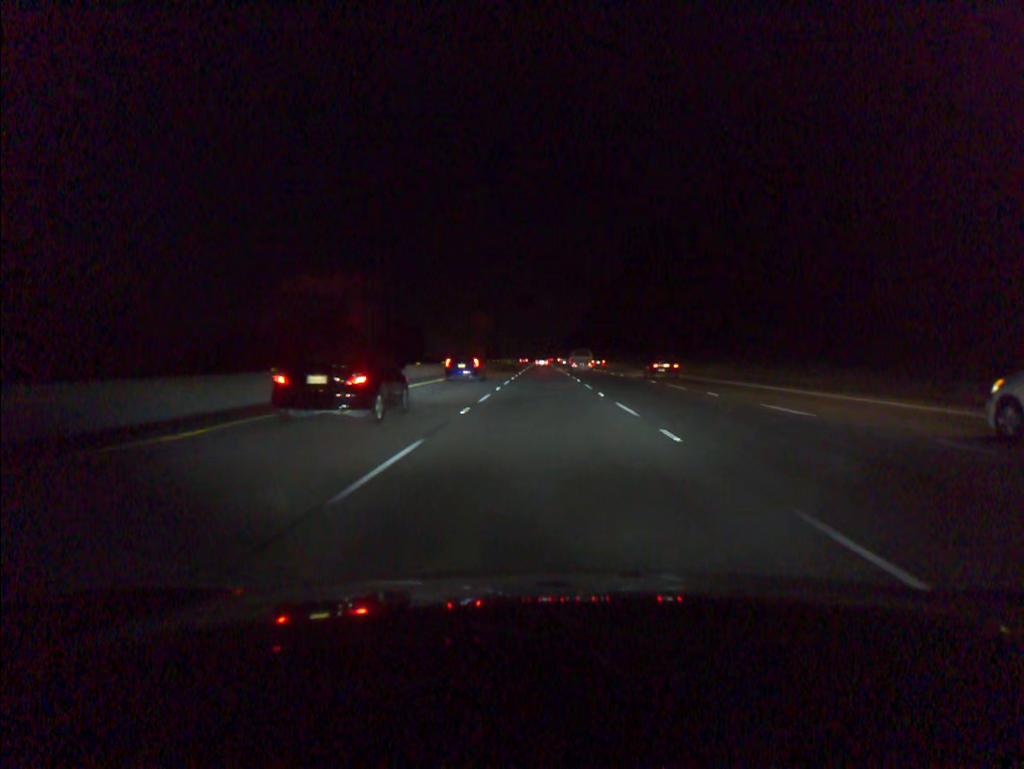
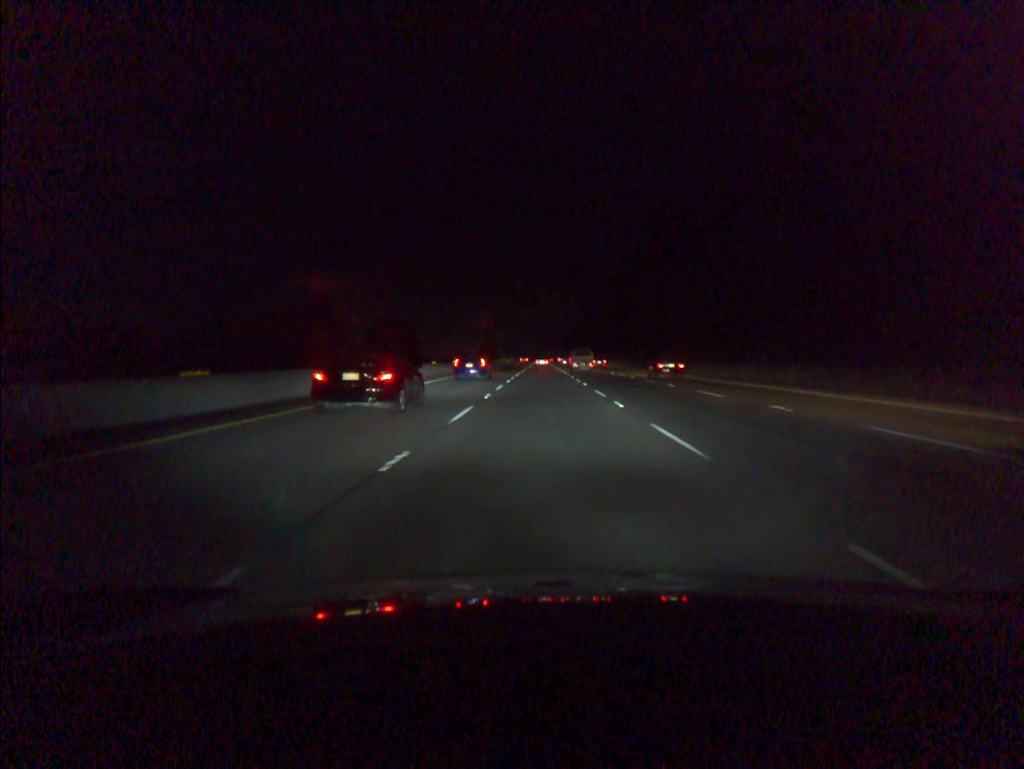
(0.0, +21.3) m; 0°
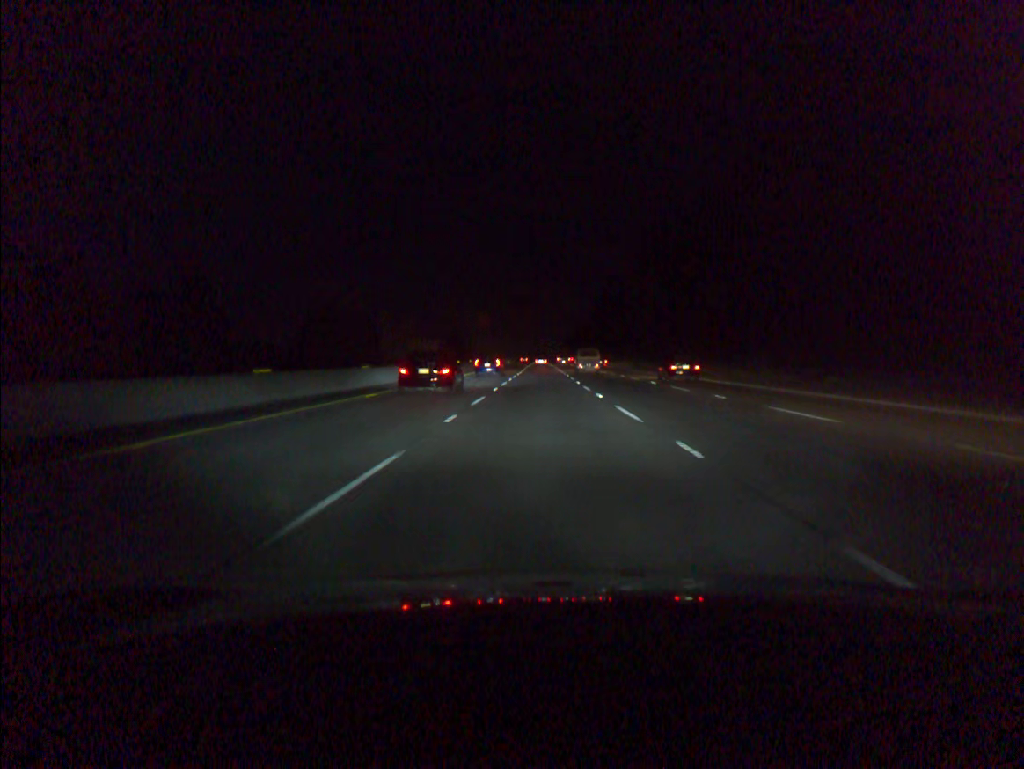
(+0.1, +82.4) m; 0°
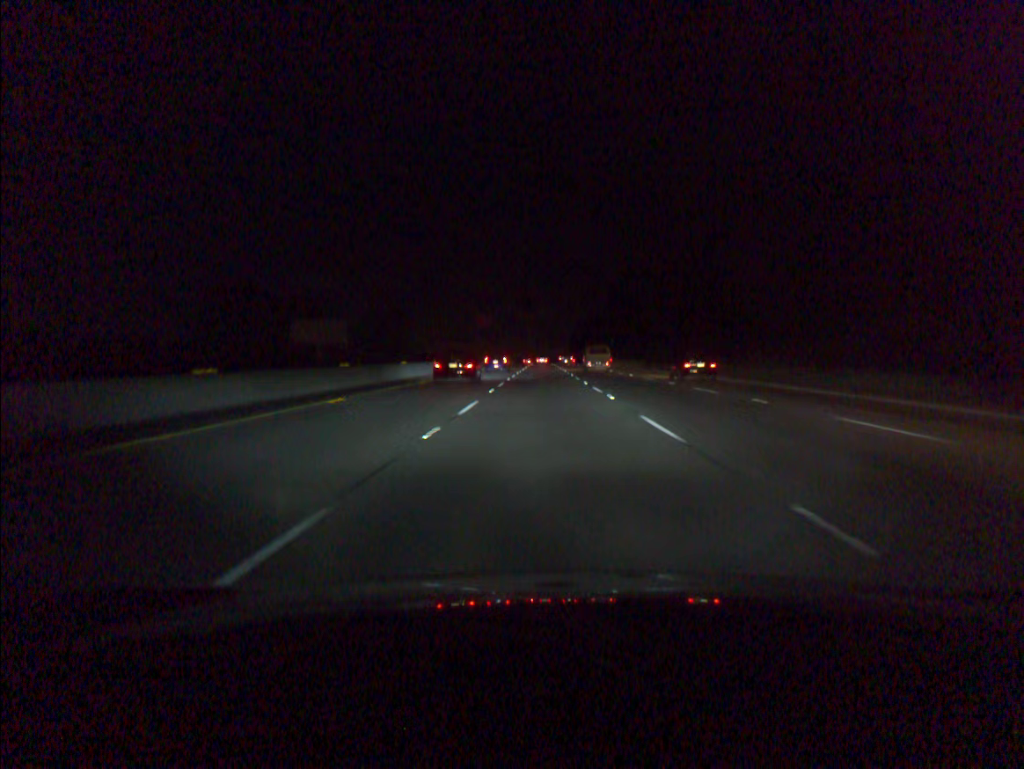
(-0.1, +62.6) m; 0°
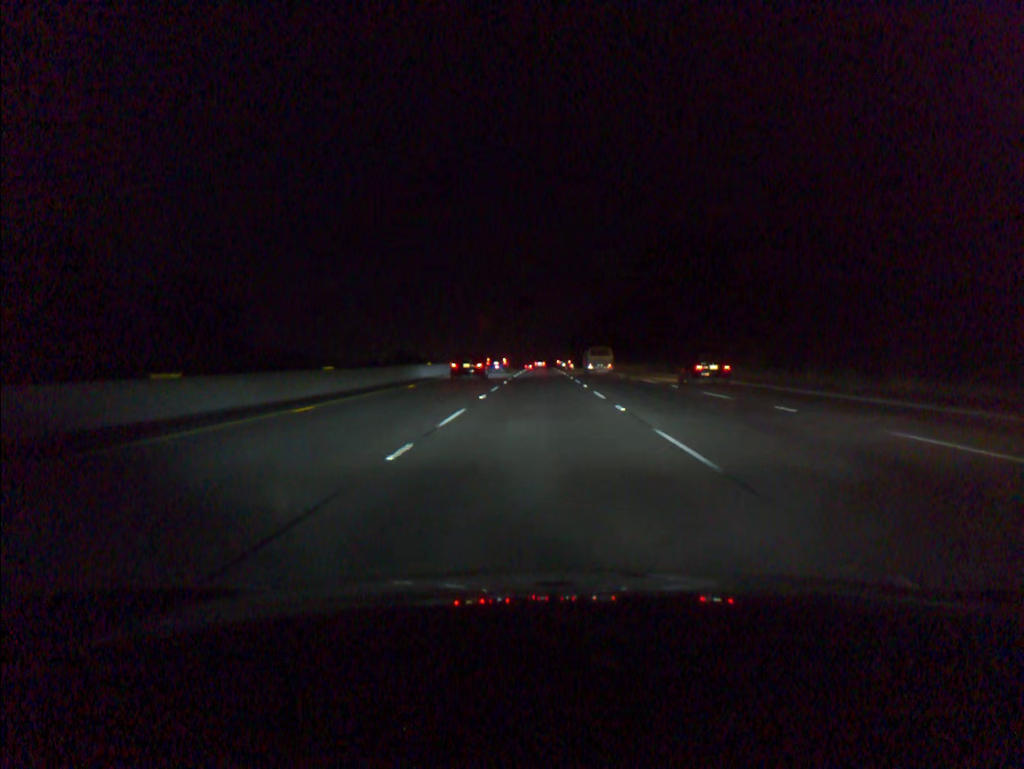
(0.0, +60.9) m; 0°
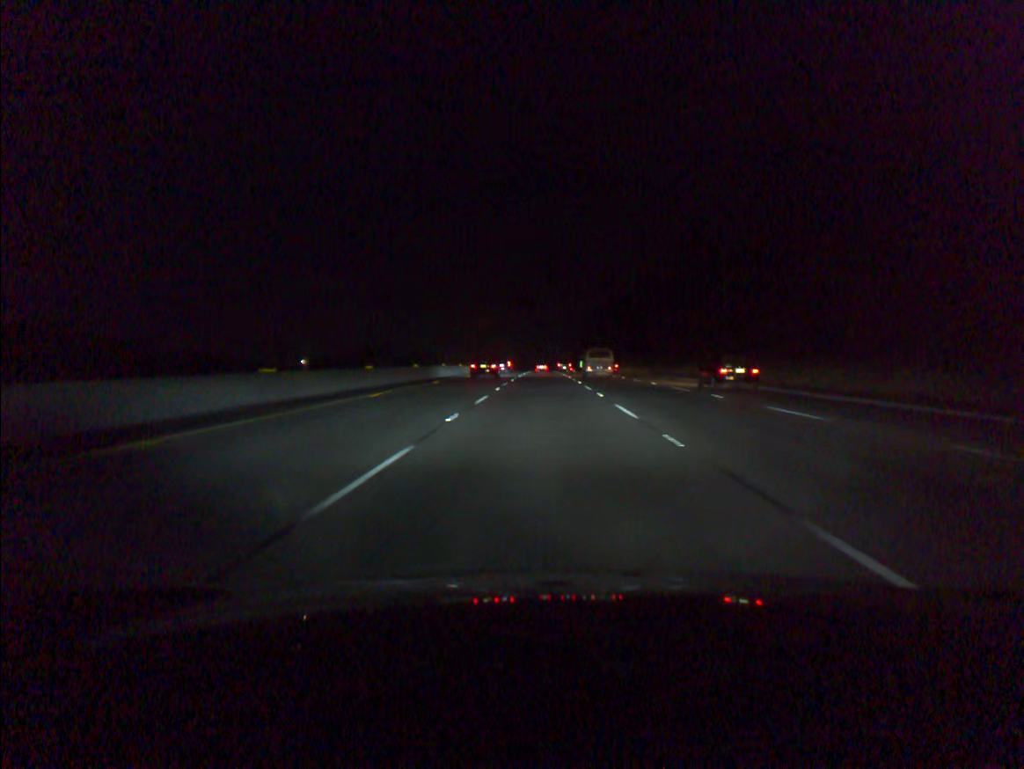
(-0.1, +80.6) m; 0°
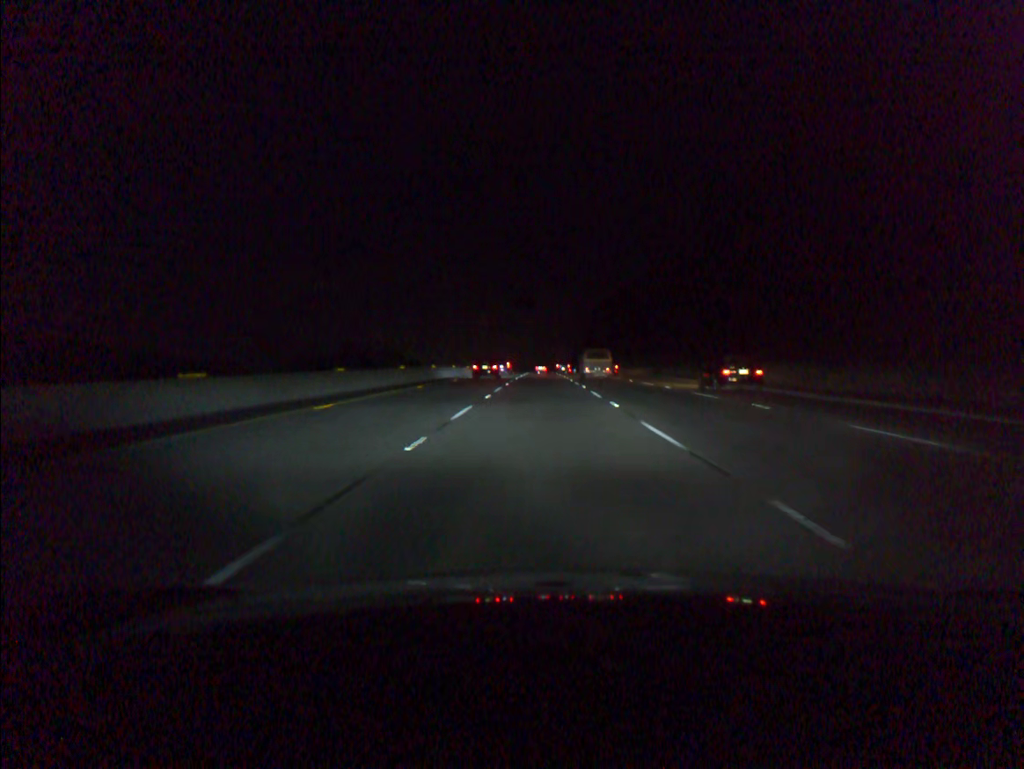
(0.0, +19.8) m; 0°
